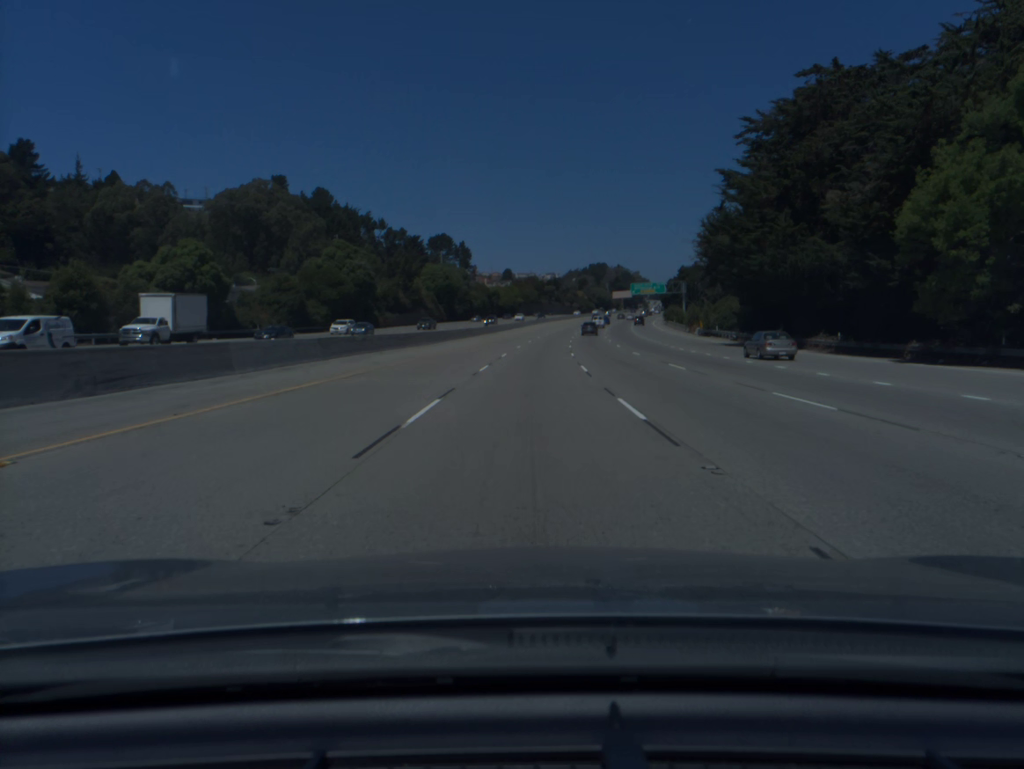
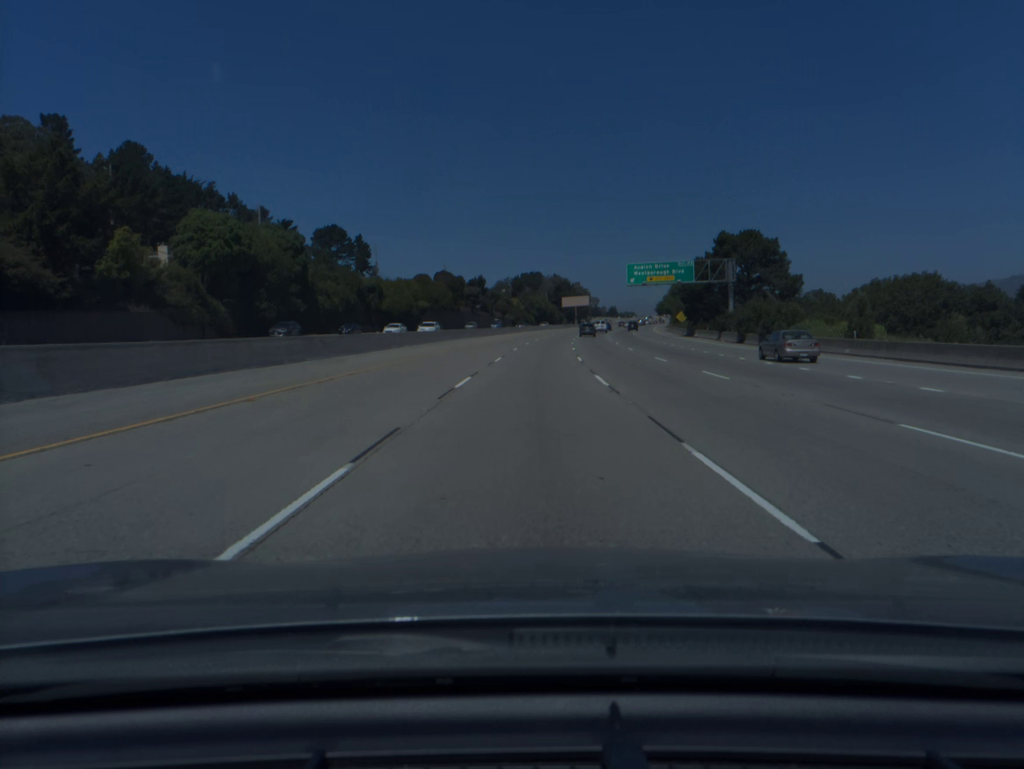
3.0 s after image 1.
(+4.1, +94.5) m; +5°
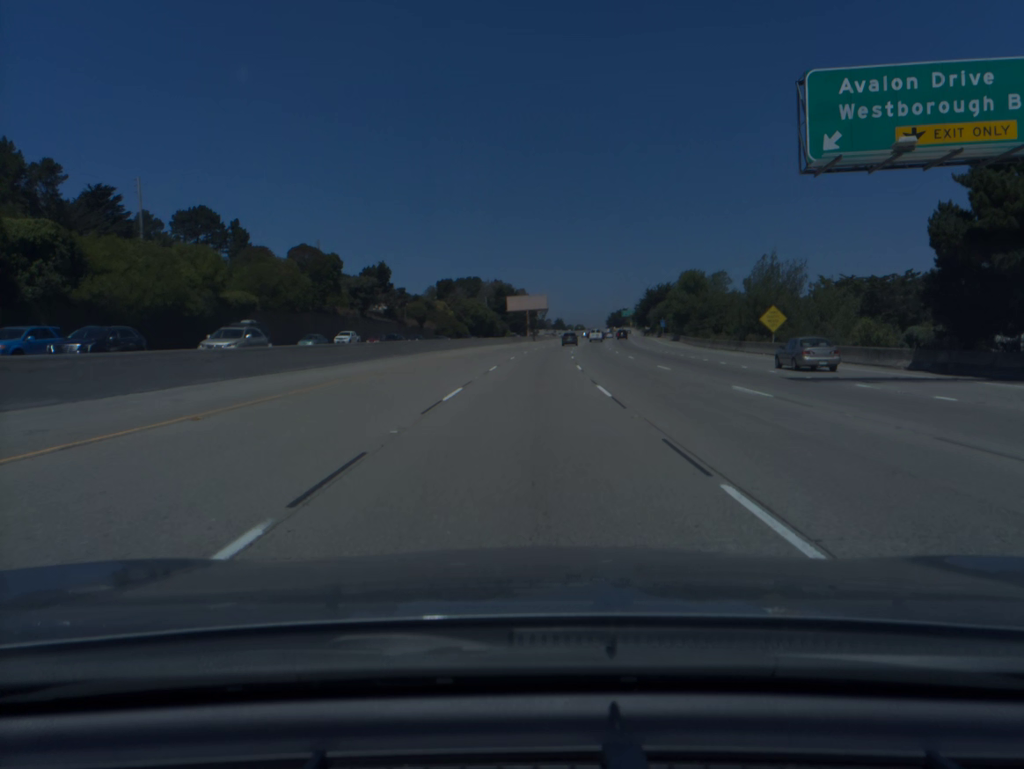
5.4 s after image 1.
(+2.9, +74.9) m; +4°
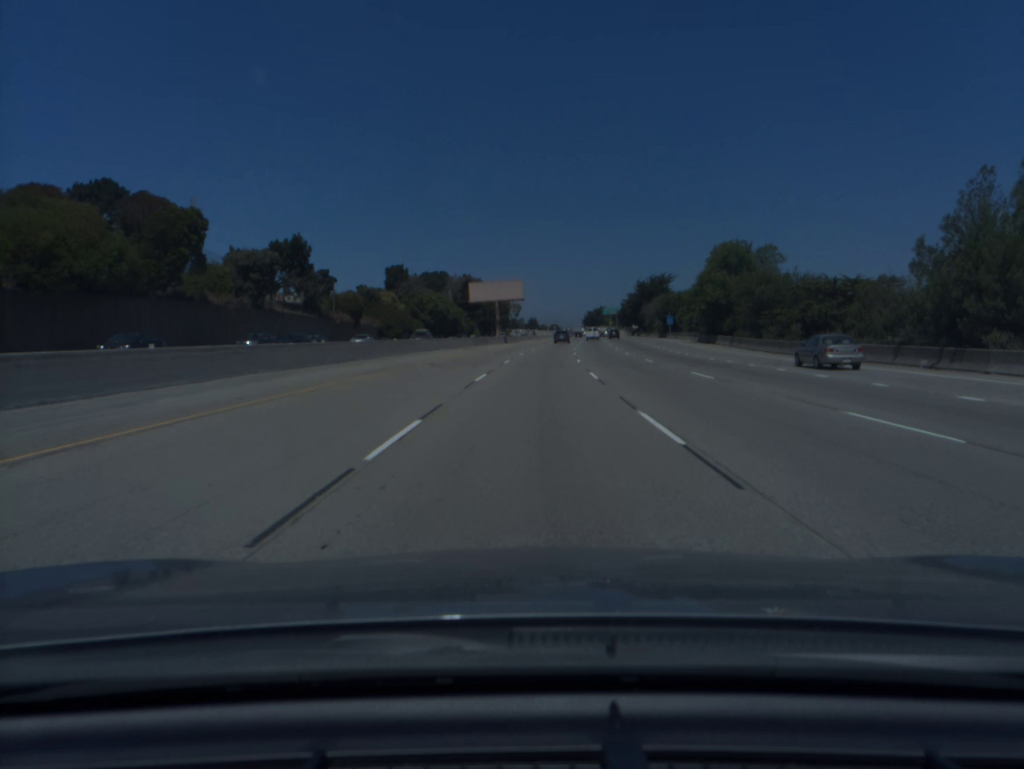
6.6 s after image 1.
(+0.6, +37.5) m; +2°
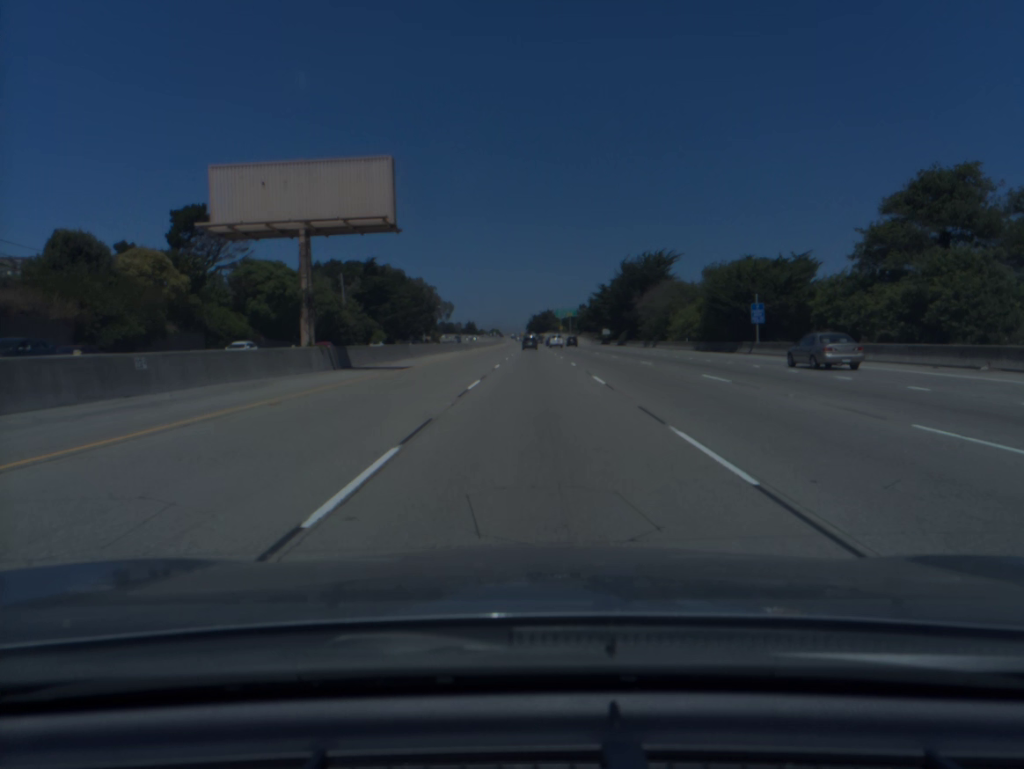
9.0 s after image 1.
(+3.0, +75.5) m; +4°
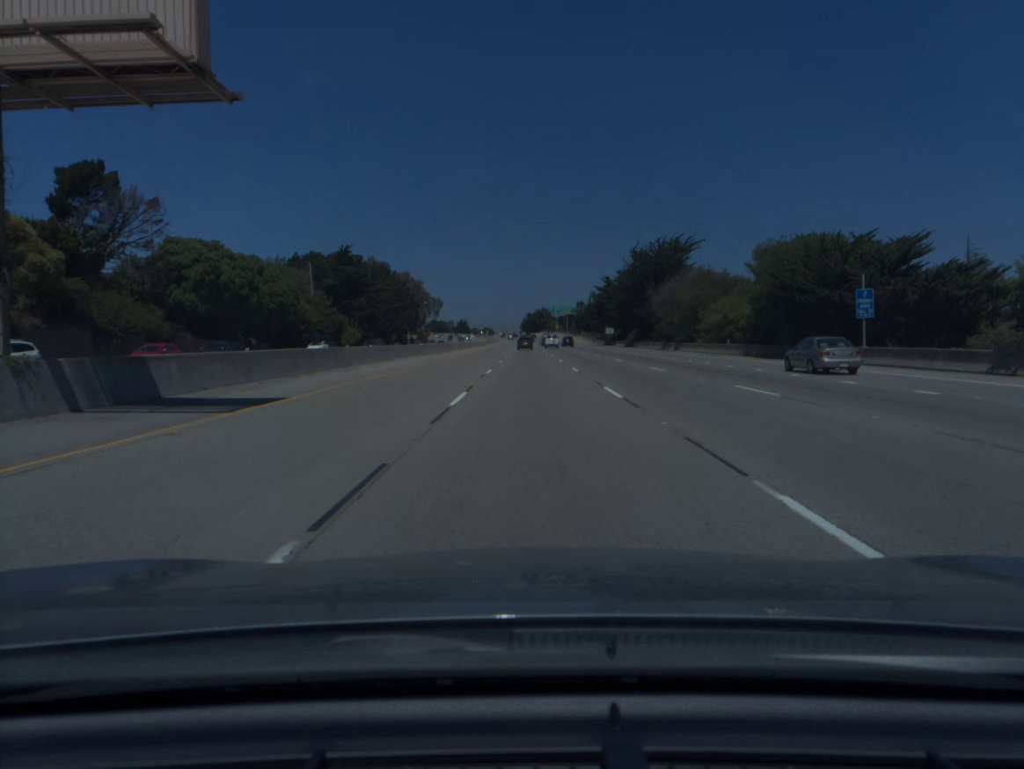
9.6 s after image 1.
(+0.1, +19.0) m; +1°
